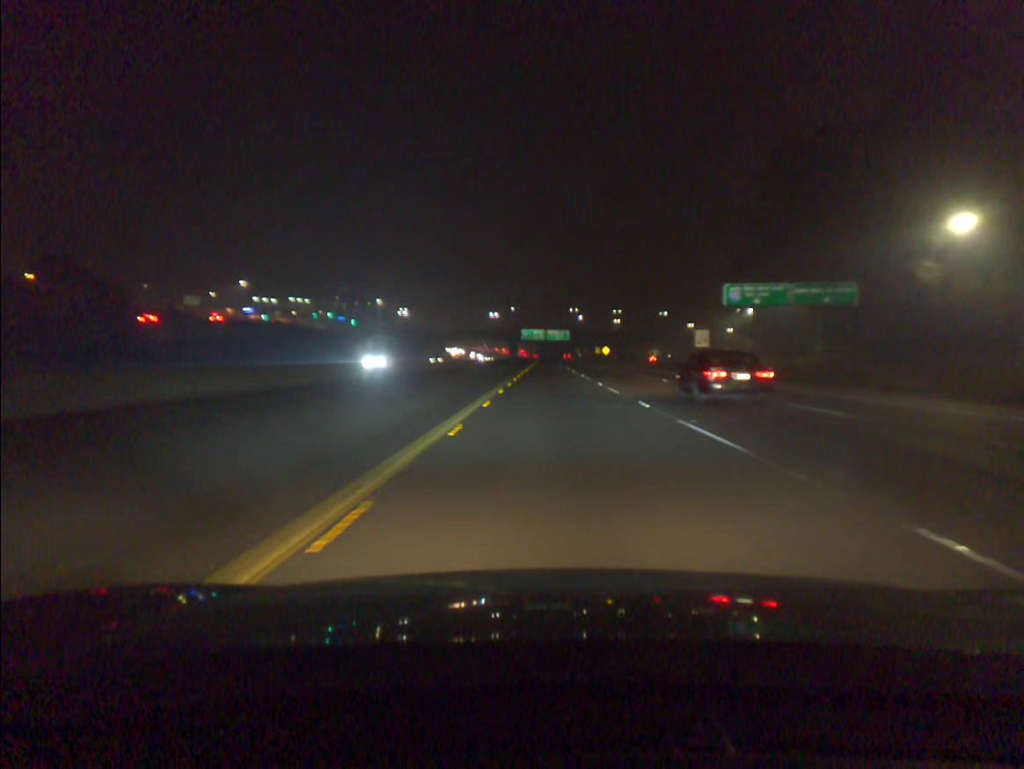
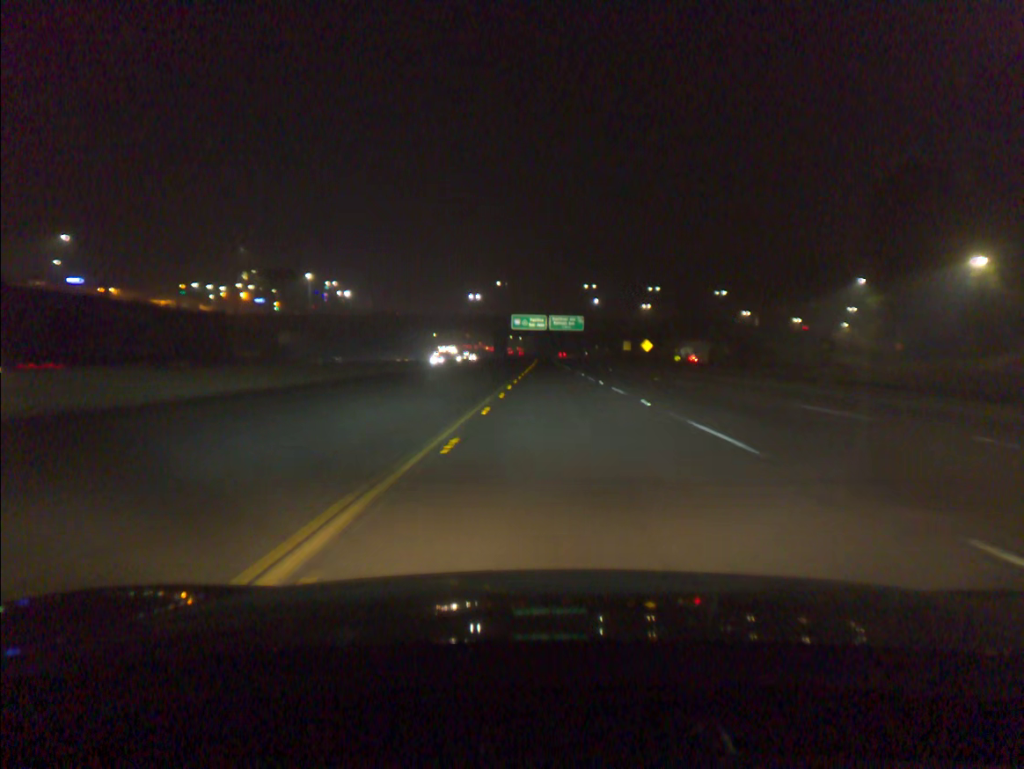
(+0.1, +74.2) m; 0°
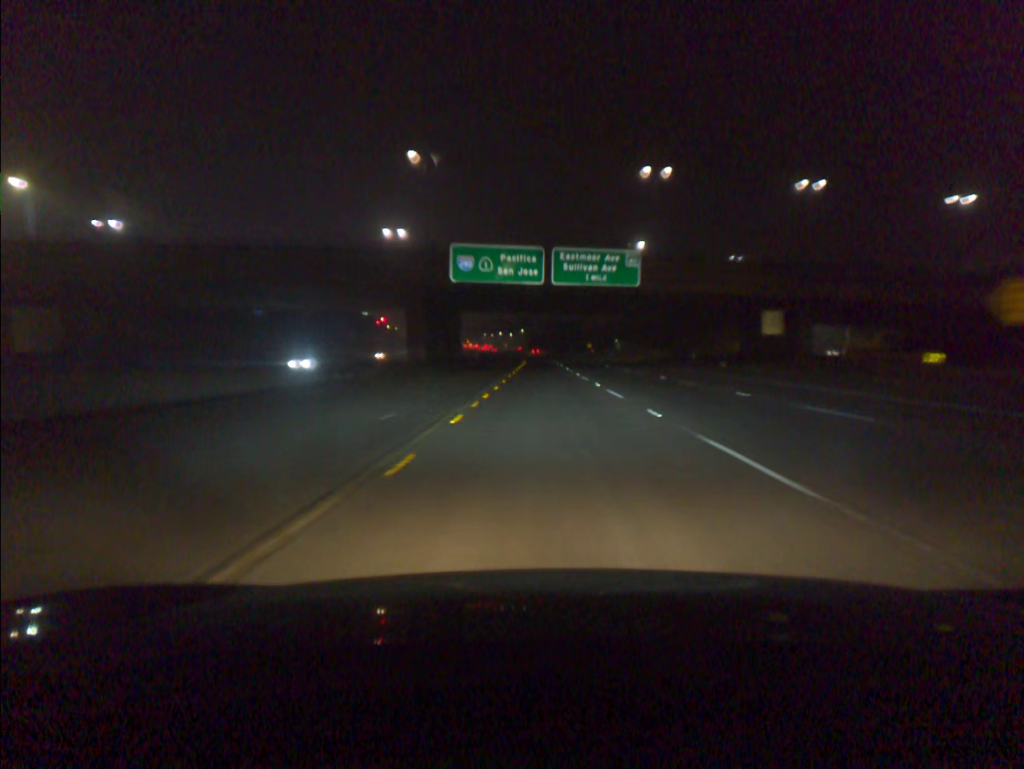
(+0.6, +92.7) m; 0°
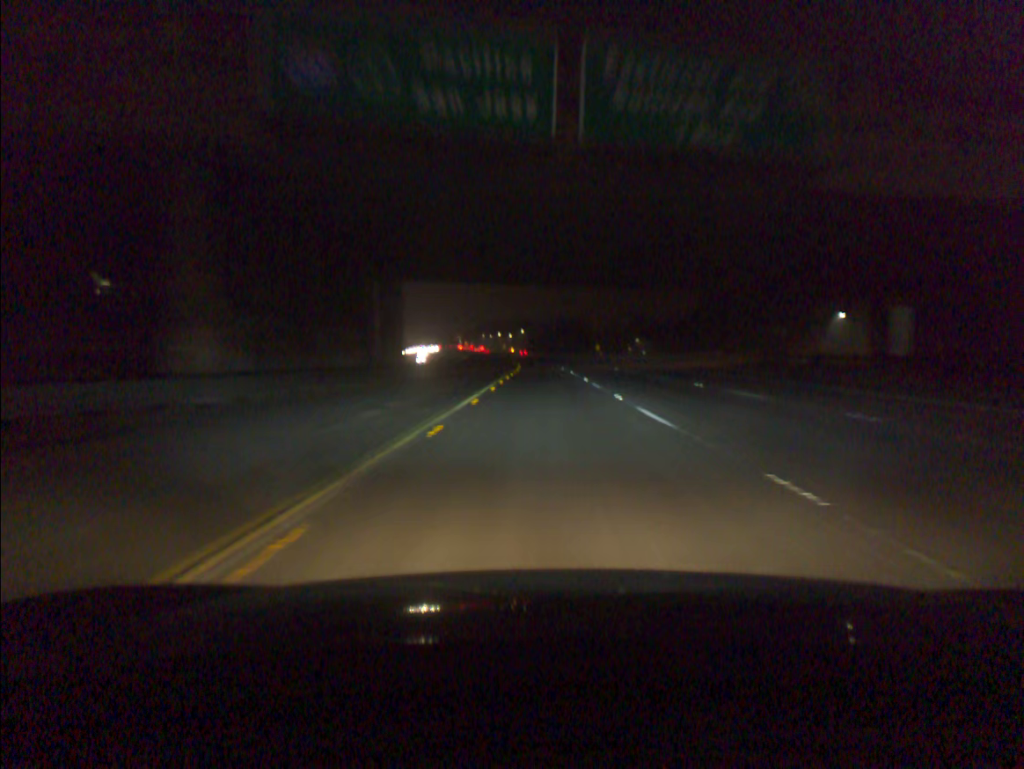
(0.0, +37.6) m; 0°
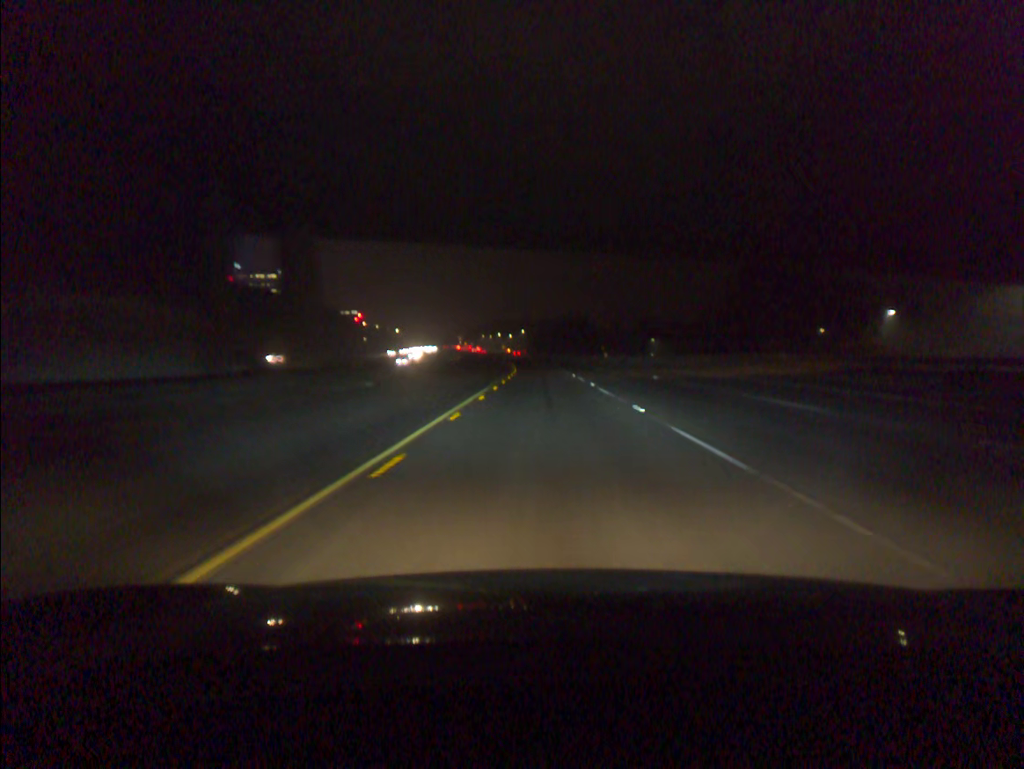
(0.0, +18.9) m; 0°
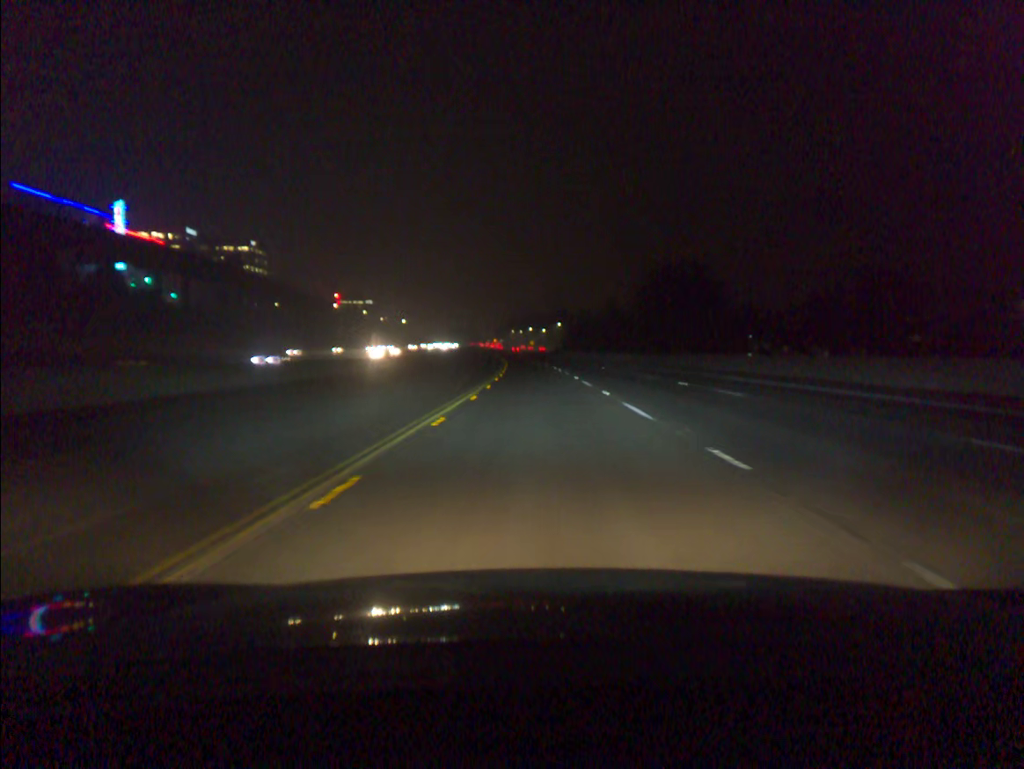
(-1.3, +95.1) m; -3°
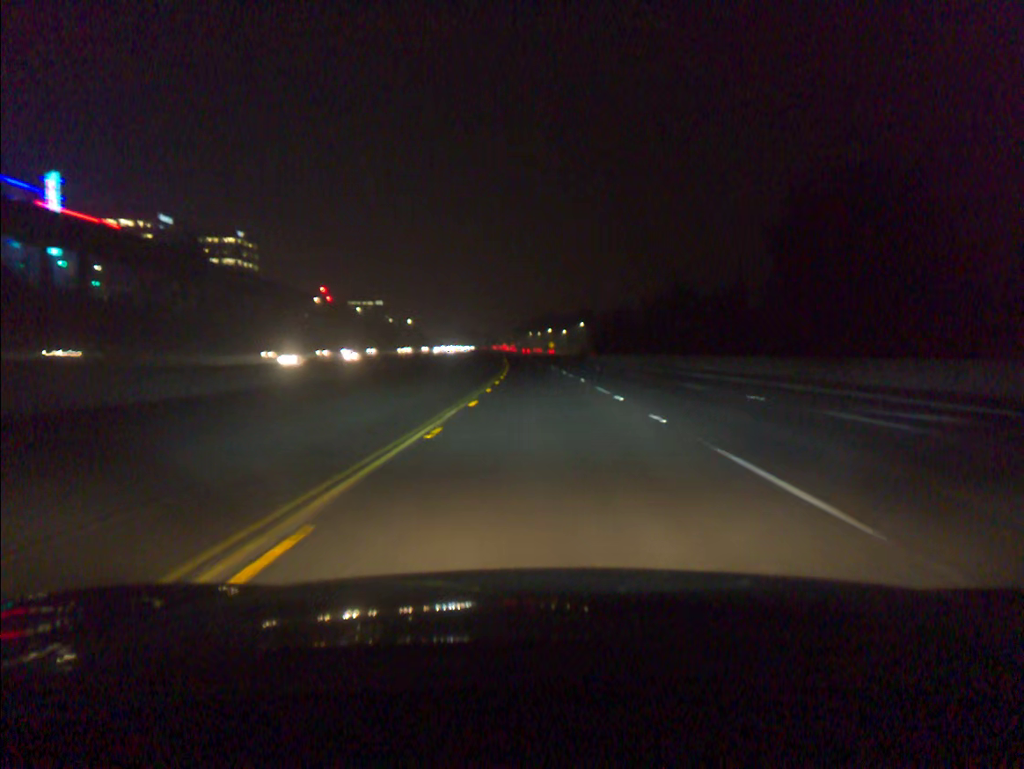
(-0.4, +38.3) m; -1°
